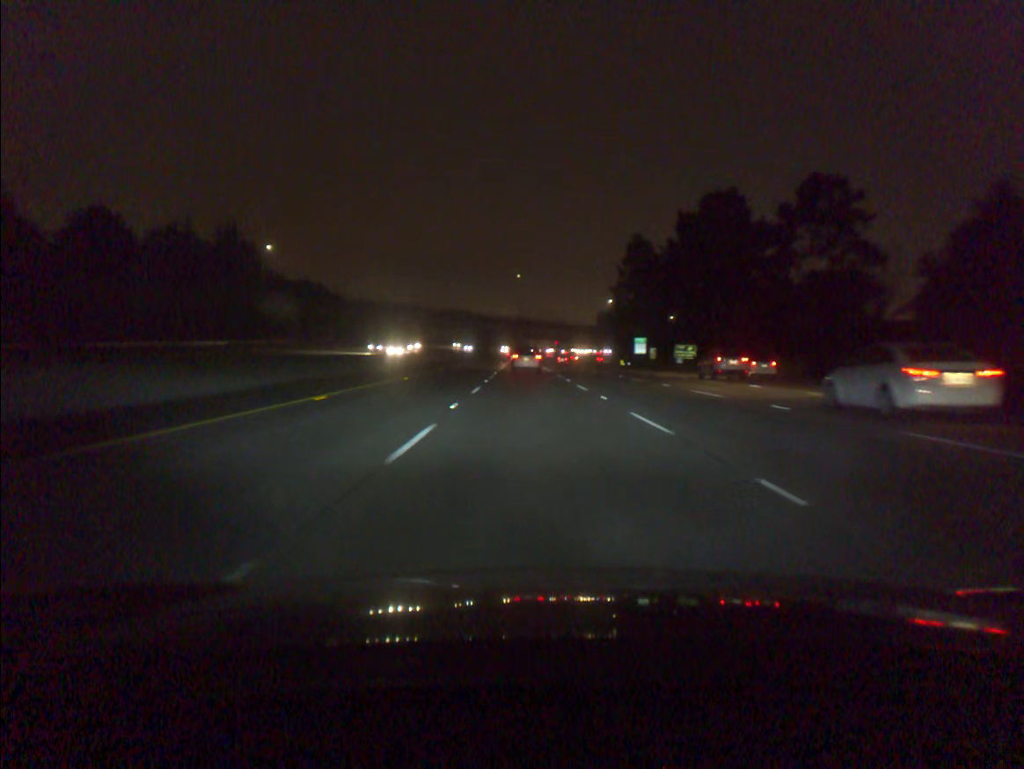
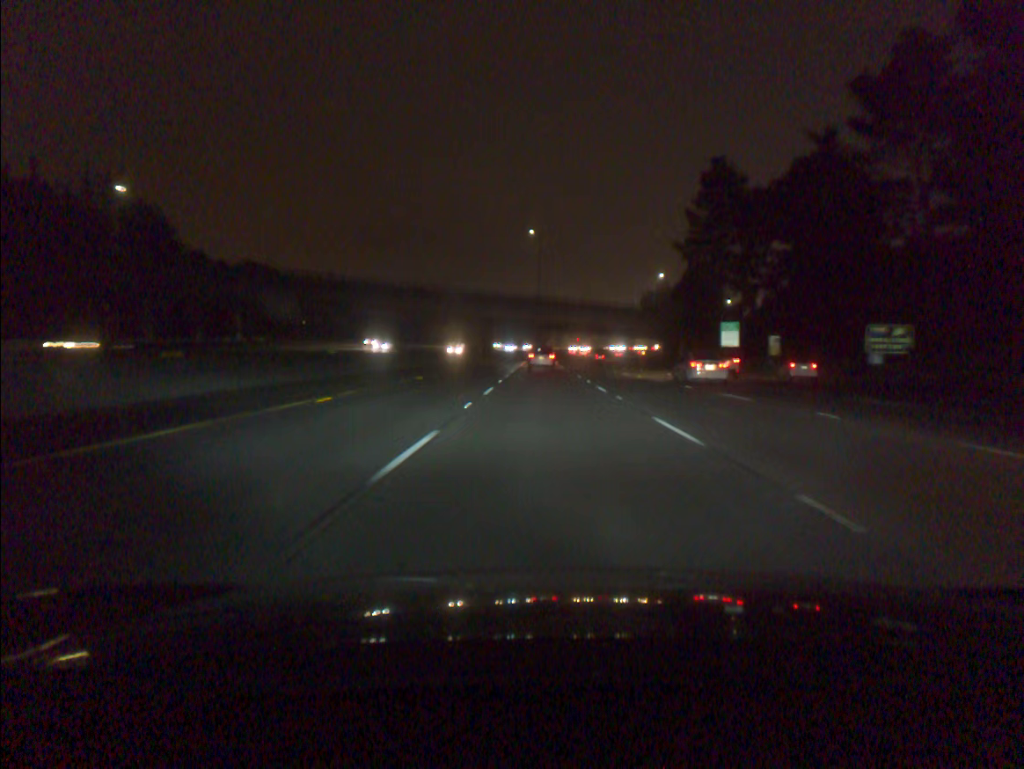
(-1.2, +59.5) m; -1°
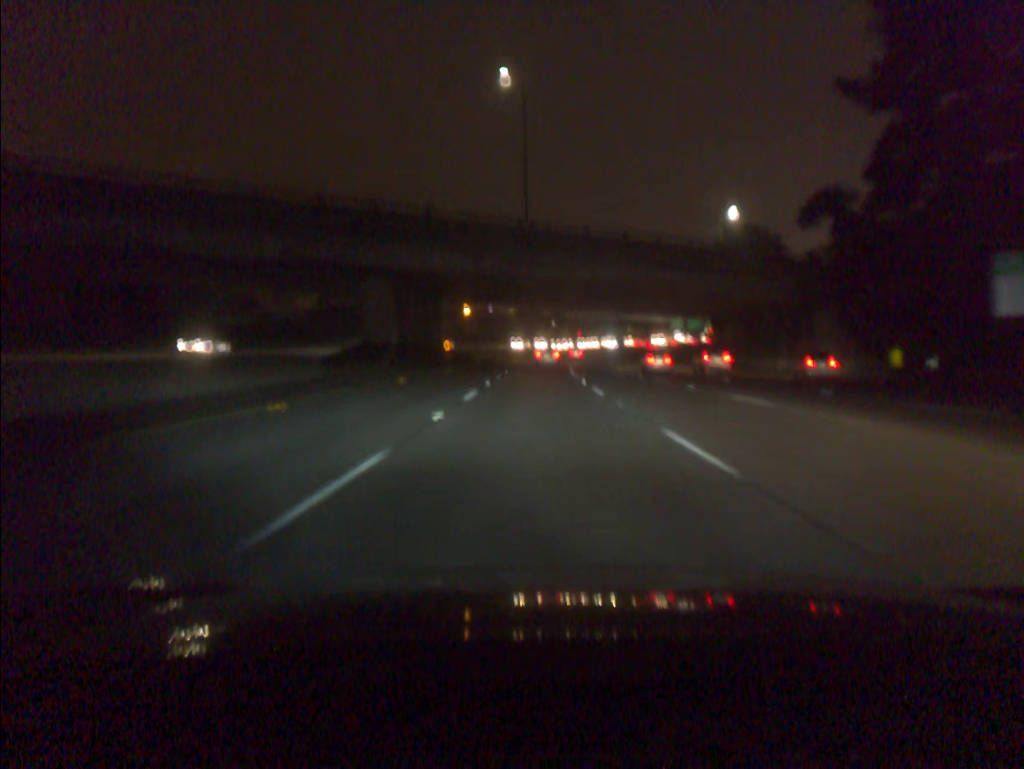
(+0.3, +61.1) m; 0°
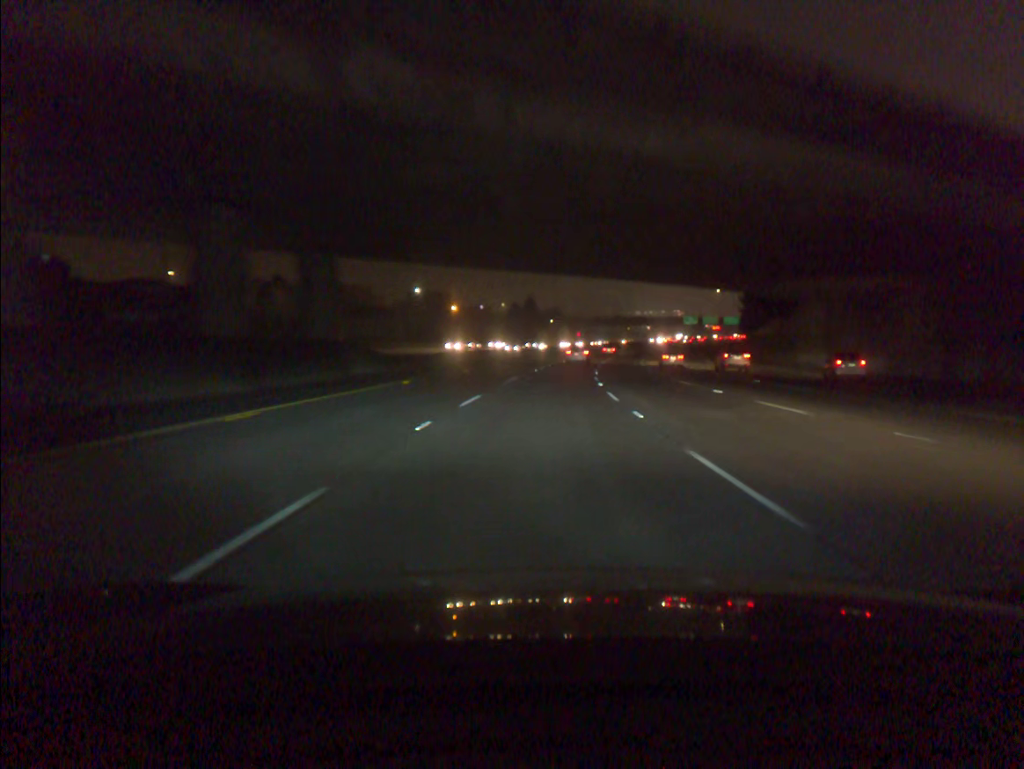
(0.0, +31.3) m; 0°
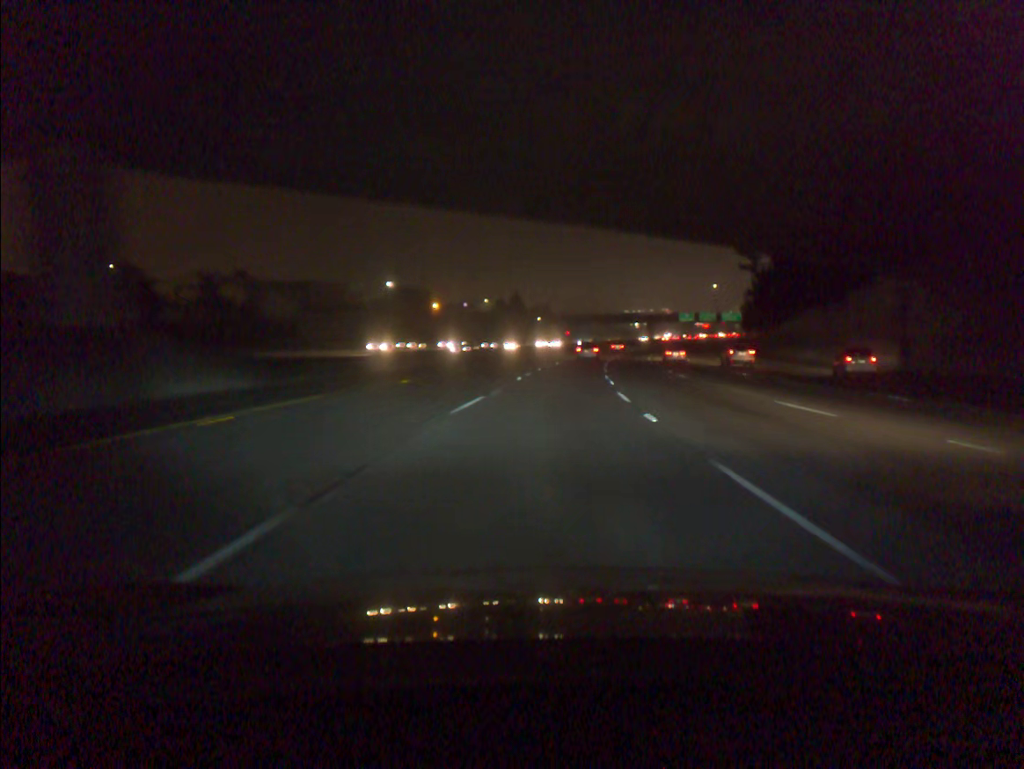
(+0.1, +15.9) m; +1°
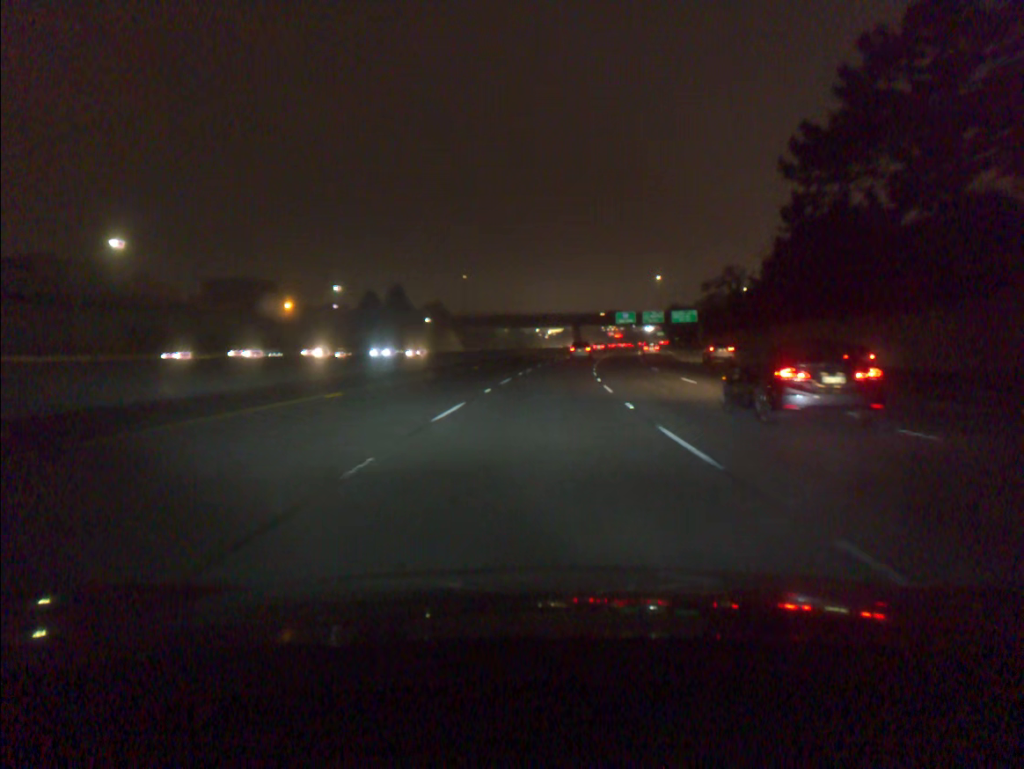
(+3.7, +64.9) m; +7°
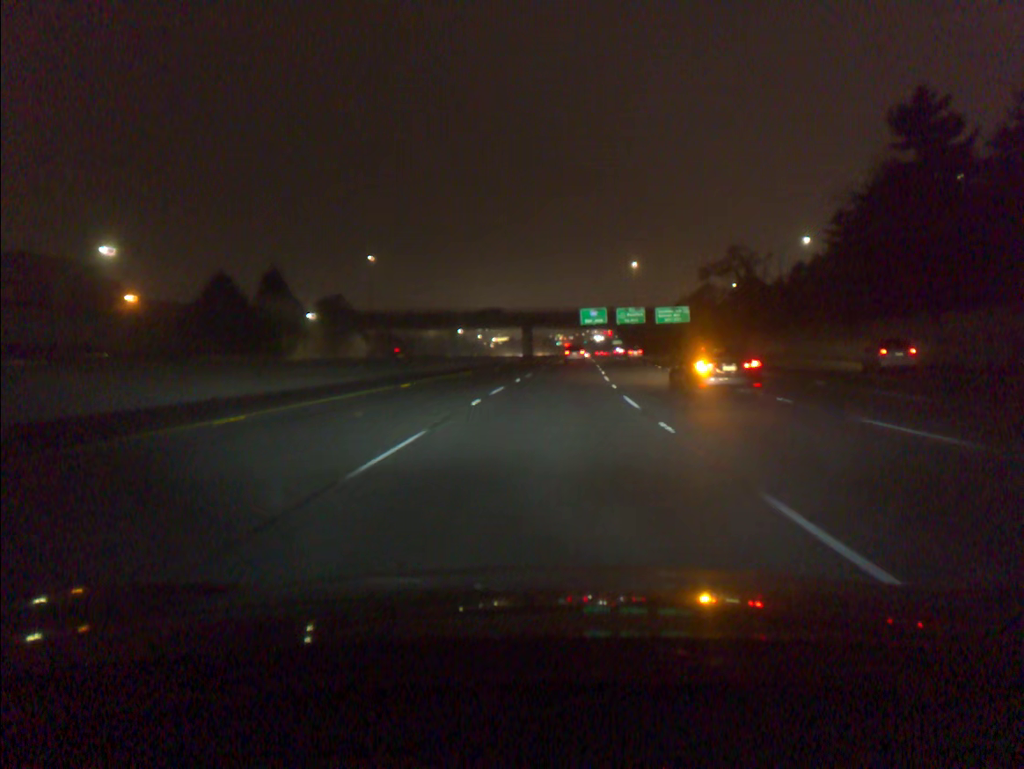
(+1.7, +50.0) m; +4°
